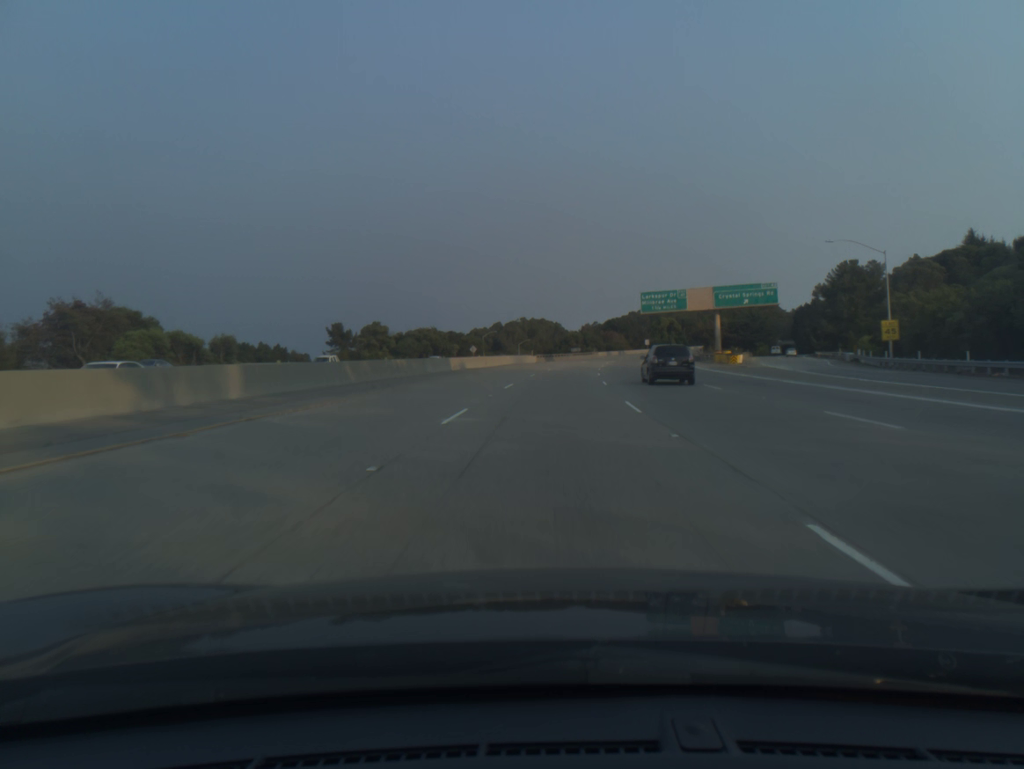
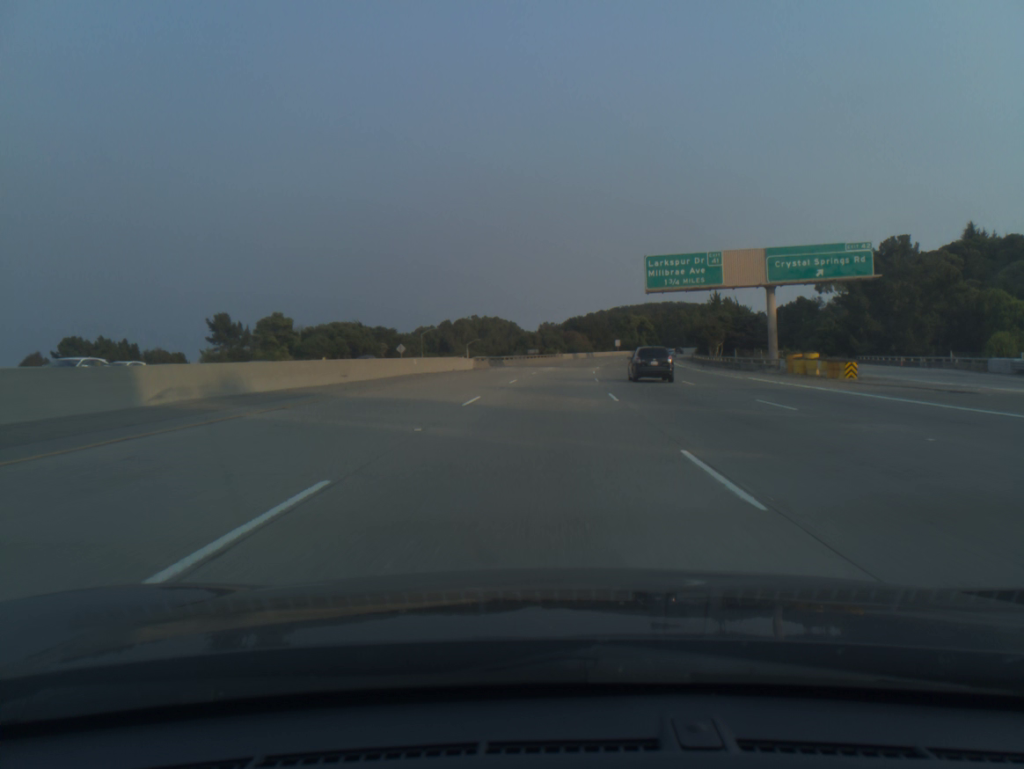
(+1.1, +38.3) m; +3°
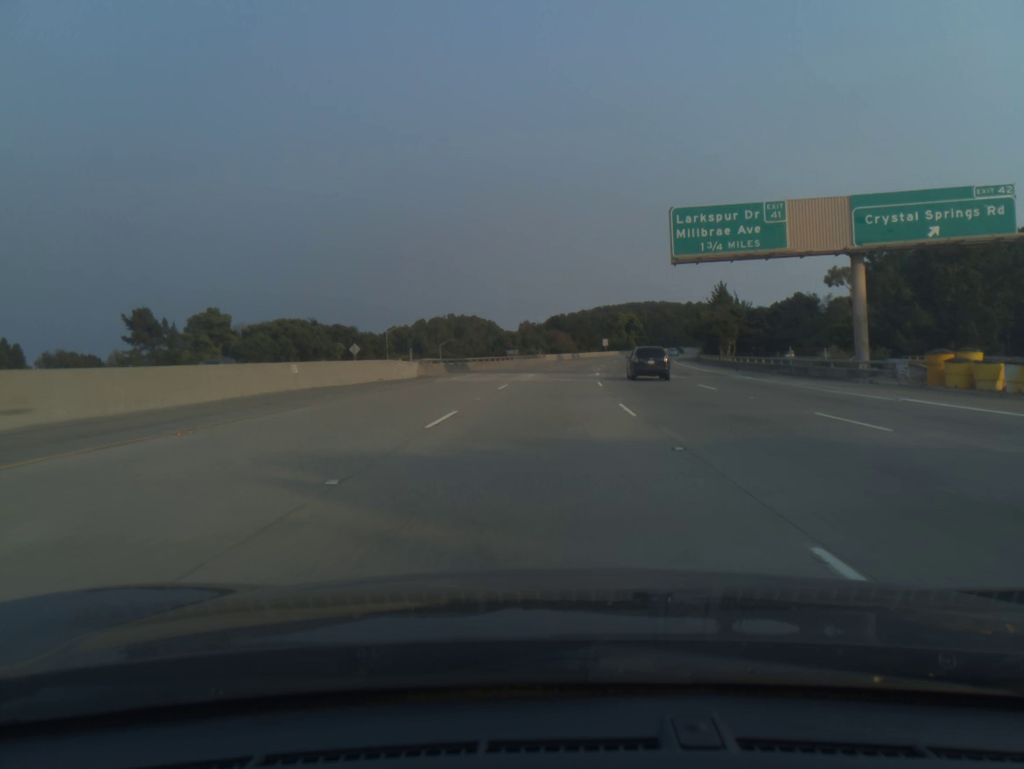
(+0.2, +19.2) m; +1°
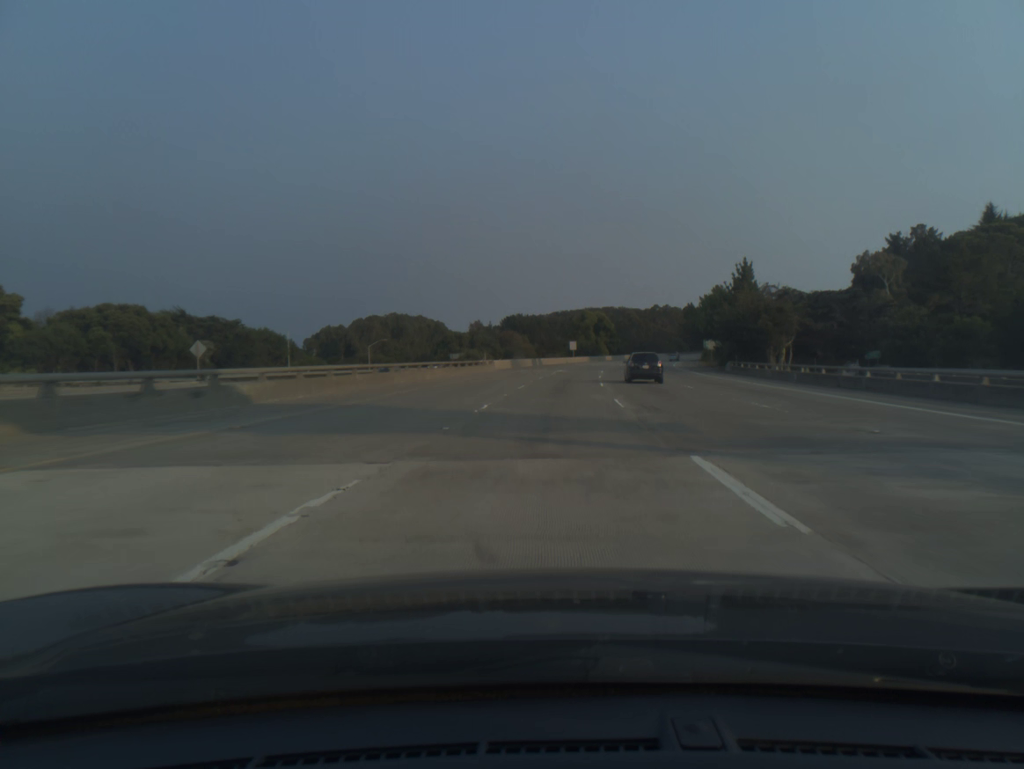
(+1.0, +38.3) m; +3°
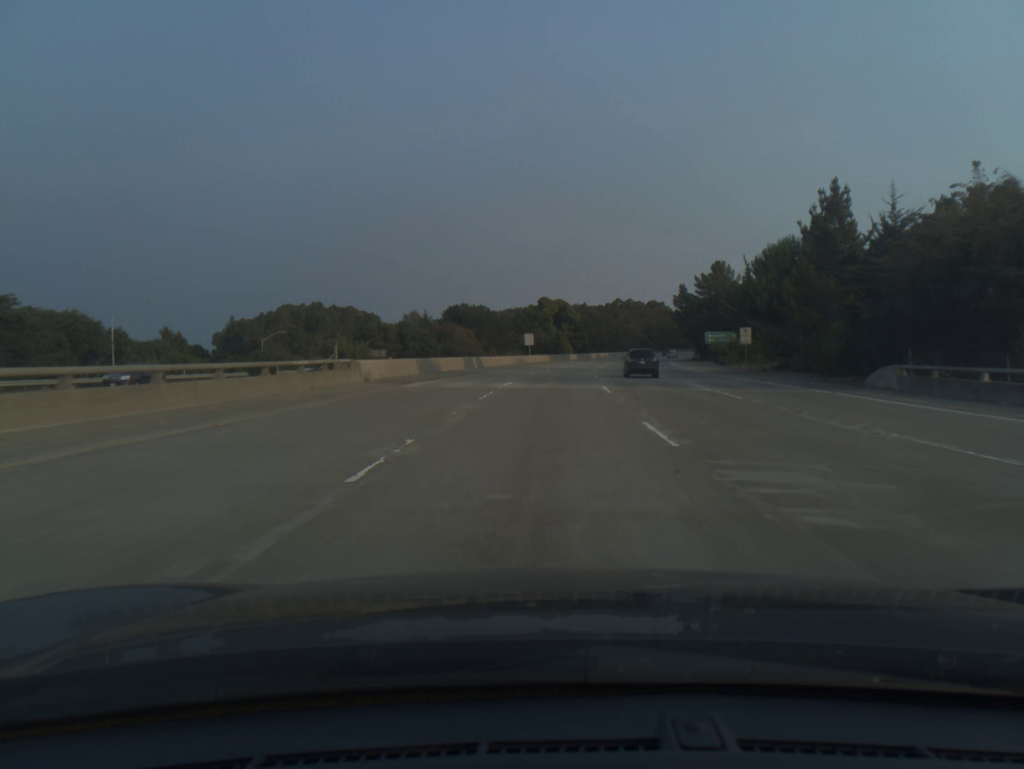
(+1.2, +38.4) m; +3°
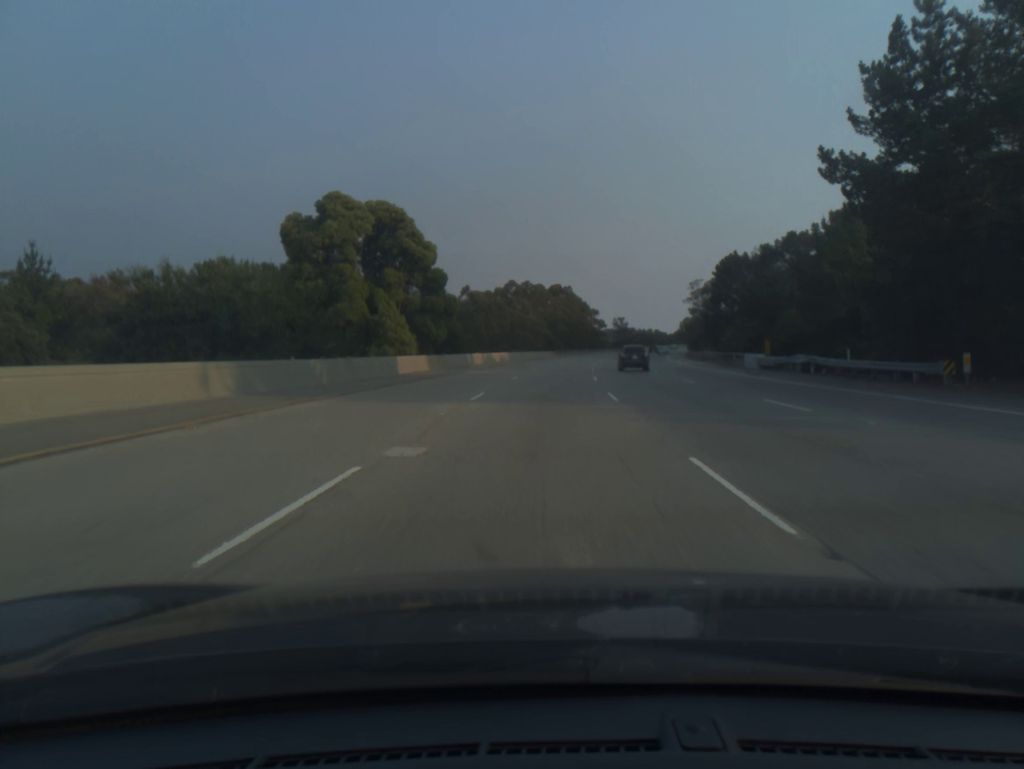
(+6.4, +96.1) m; +8°
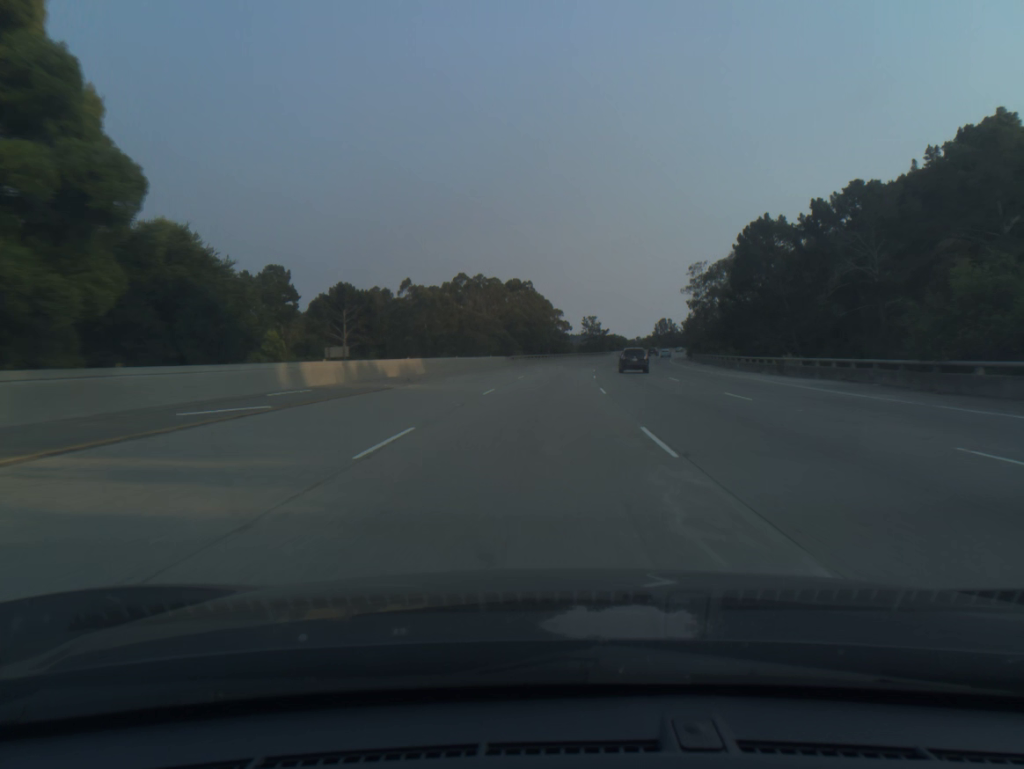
(+1.1, +38.7) m; +3°
